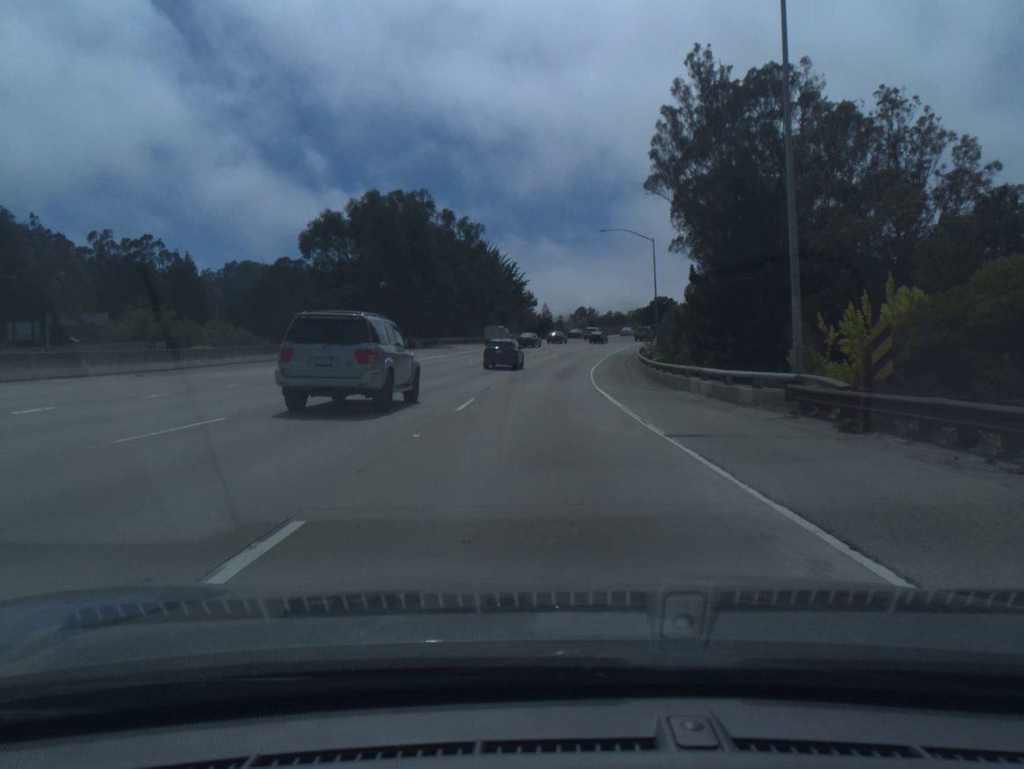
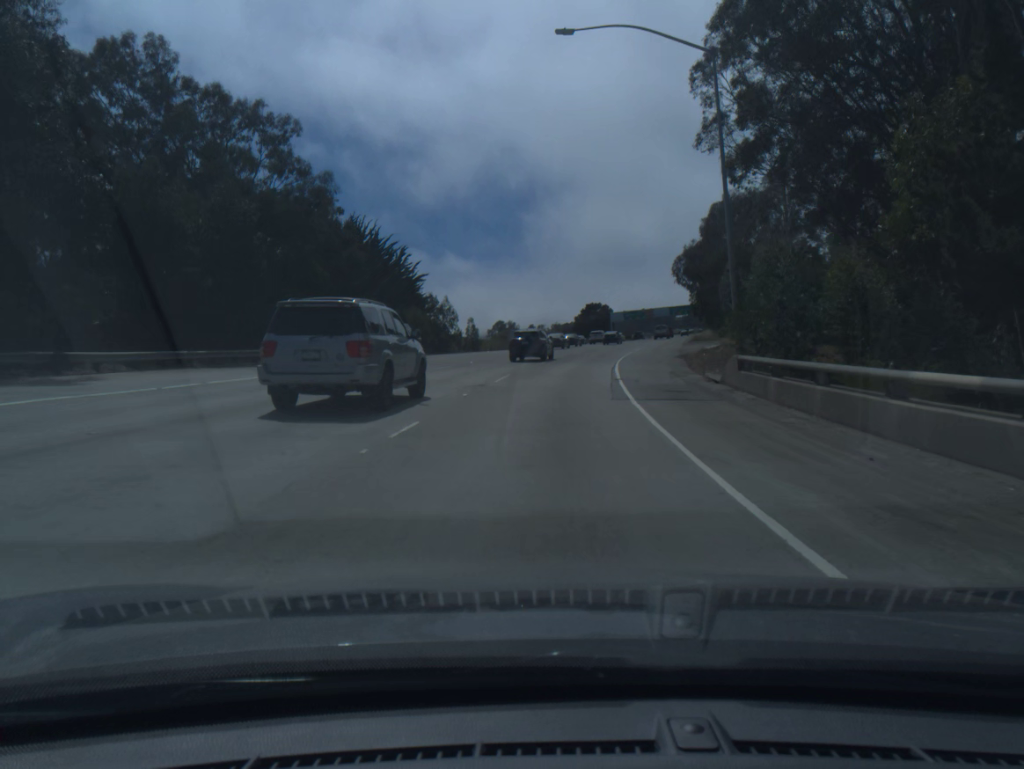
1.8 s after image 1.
(+1.8, +50.9) m; +6°
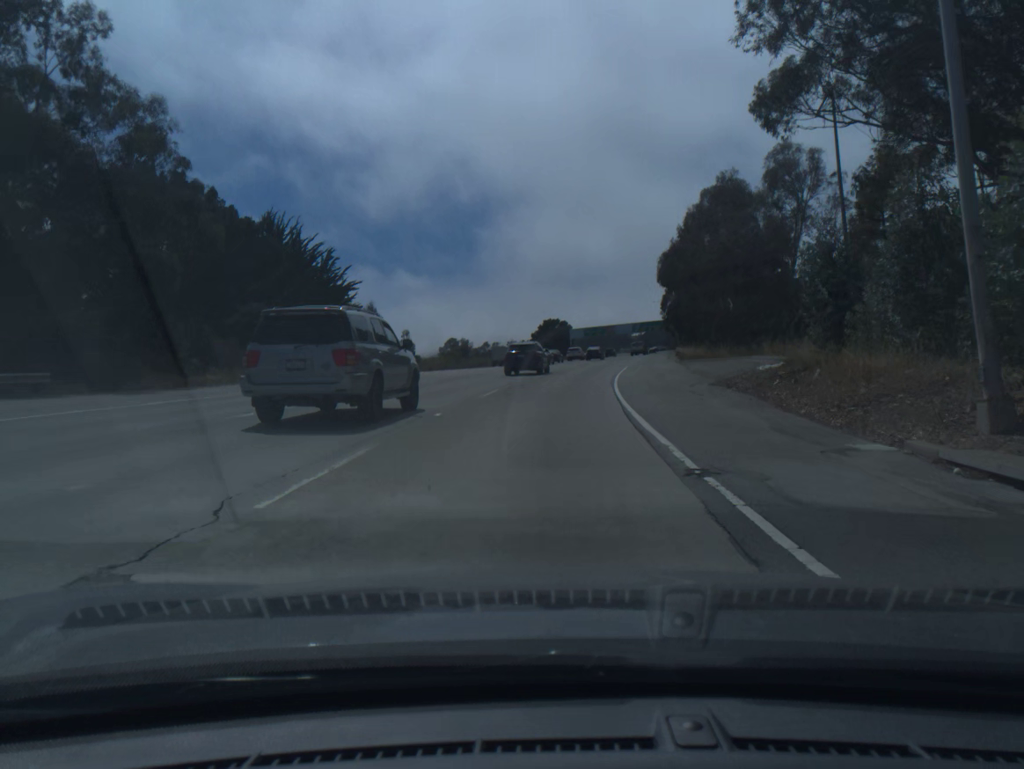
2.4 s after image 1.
(+0.5, +16.8) m; +3°
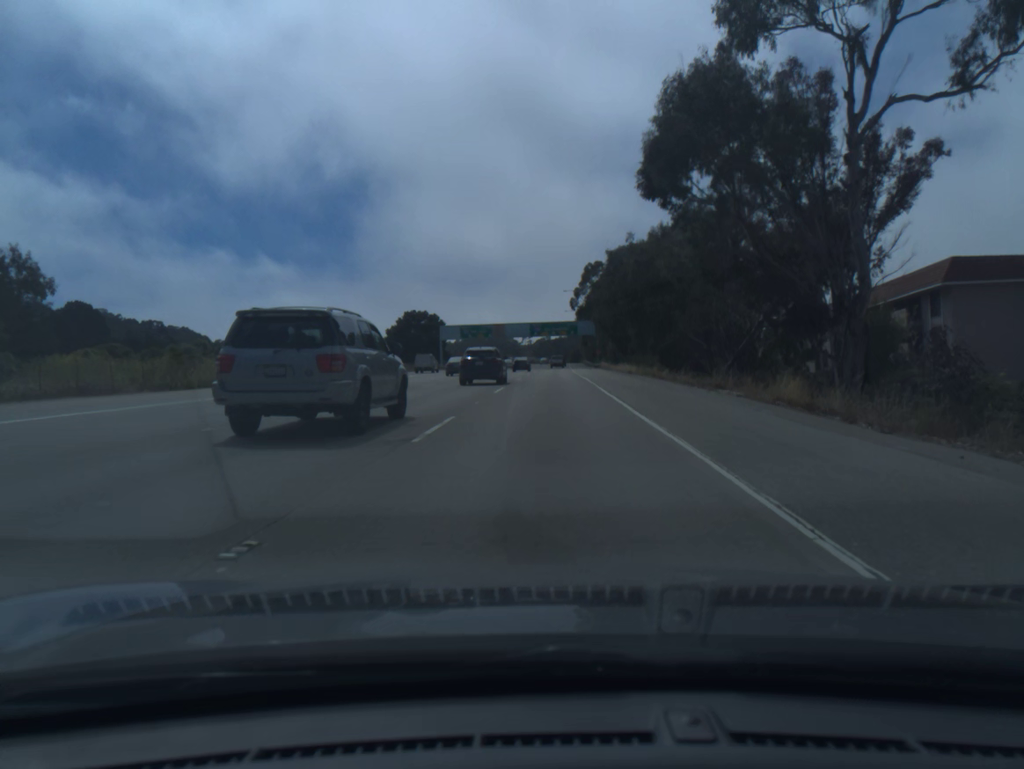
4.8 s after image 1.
(+6.4, +66.3) m; +8°
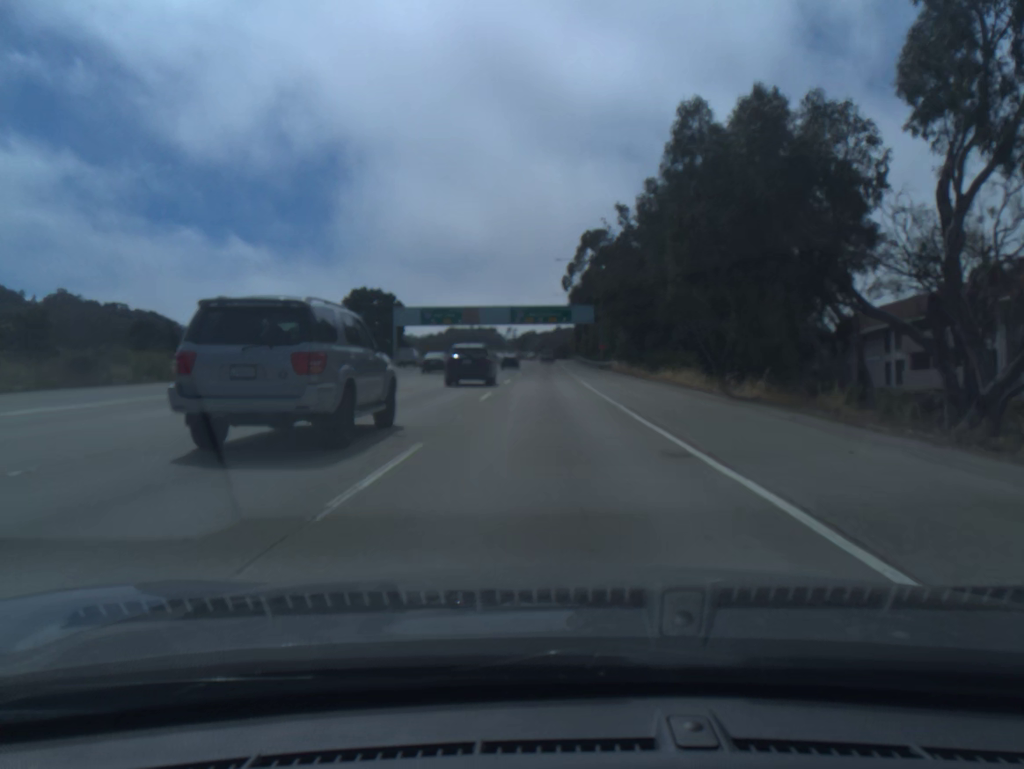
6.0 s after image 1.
(+0.3, +33.4) m; +1°
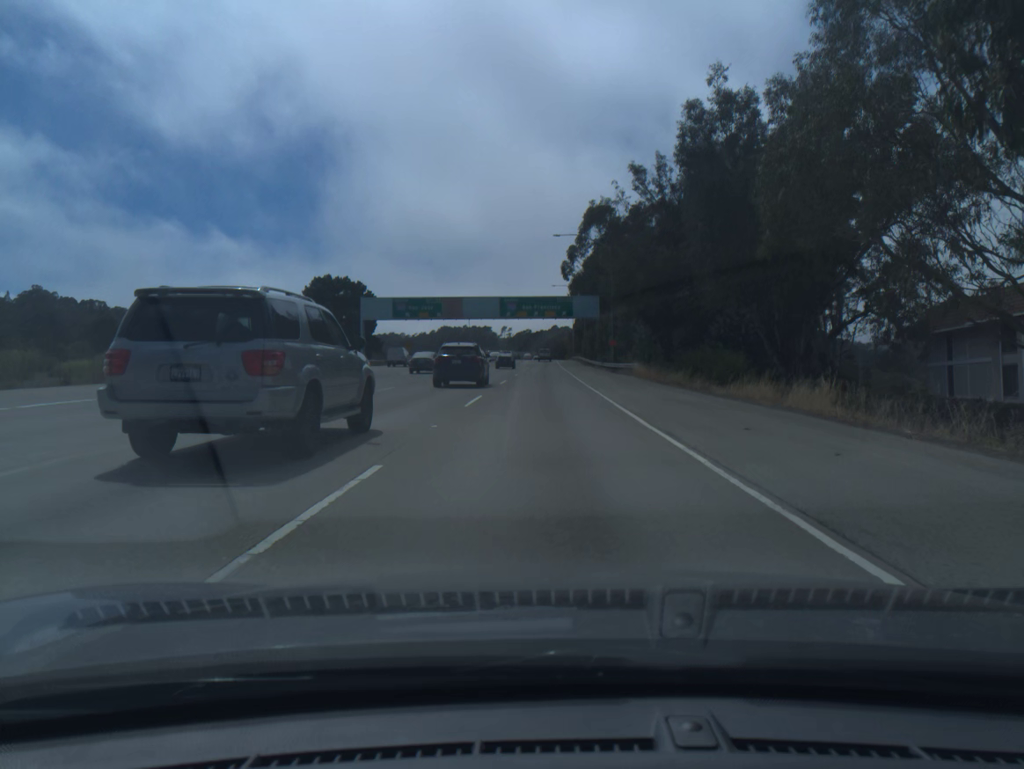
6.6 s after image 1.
(+0.1, +16.9) m; 0°
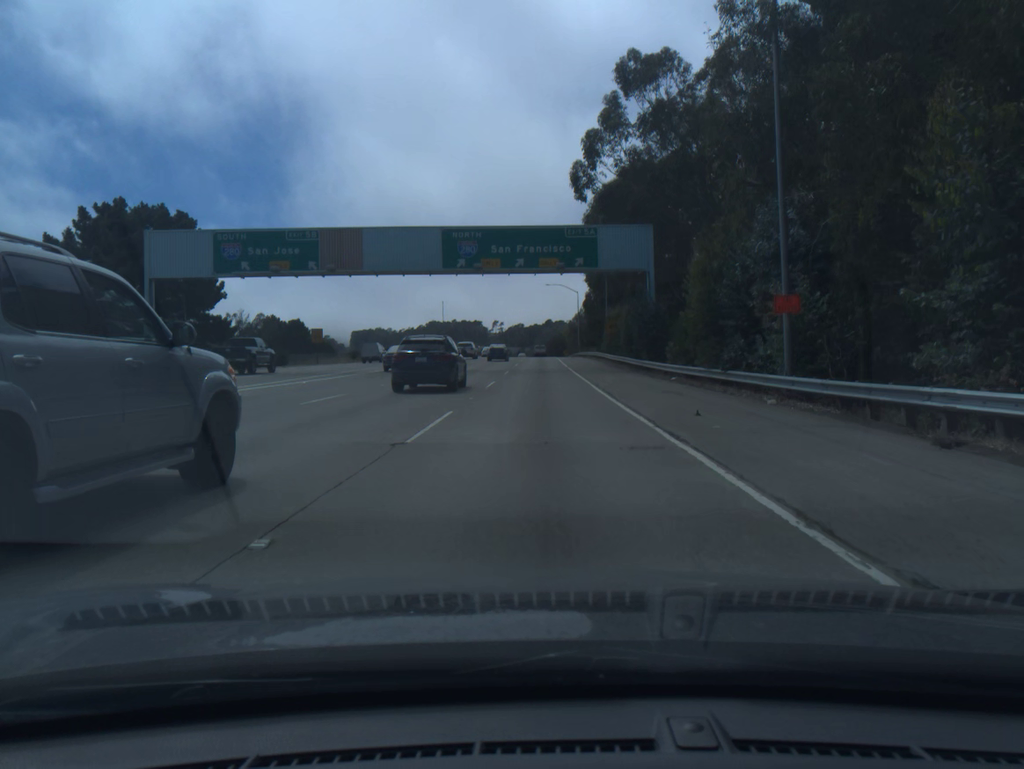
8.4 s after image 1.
(+0.3, +51.0) m; 0°
